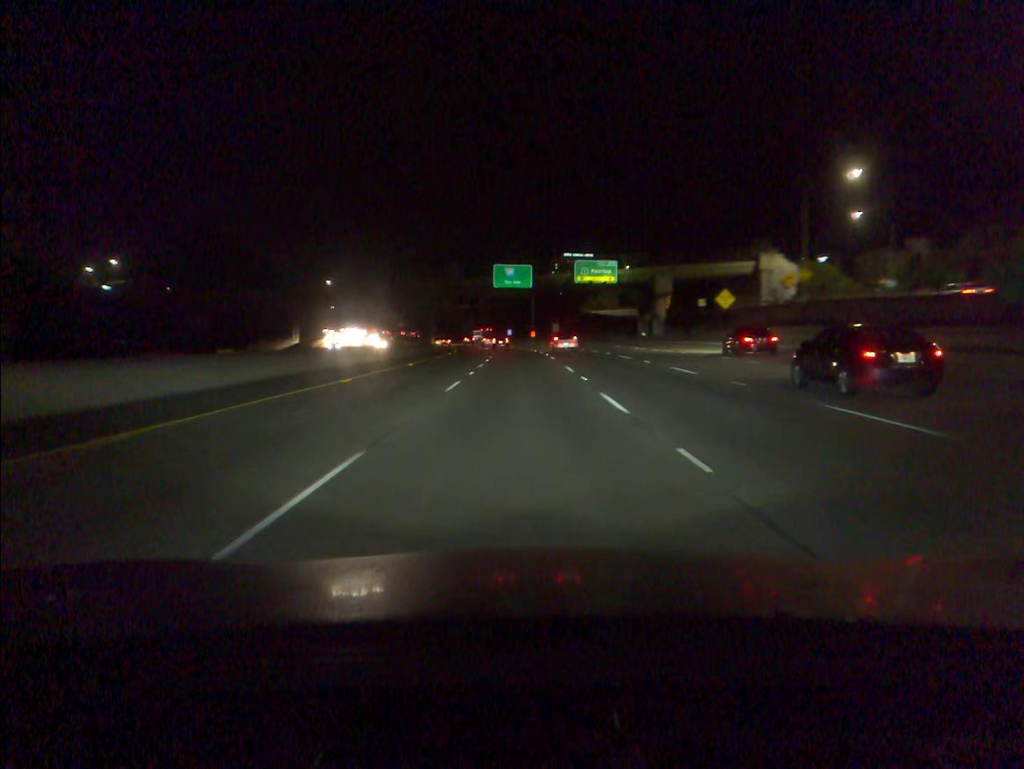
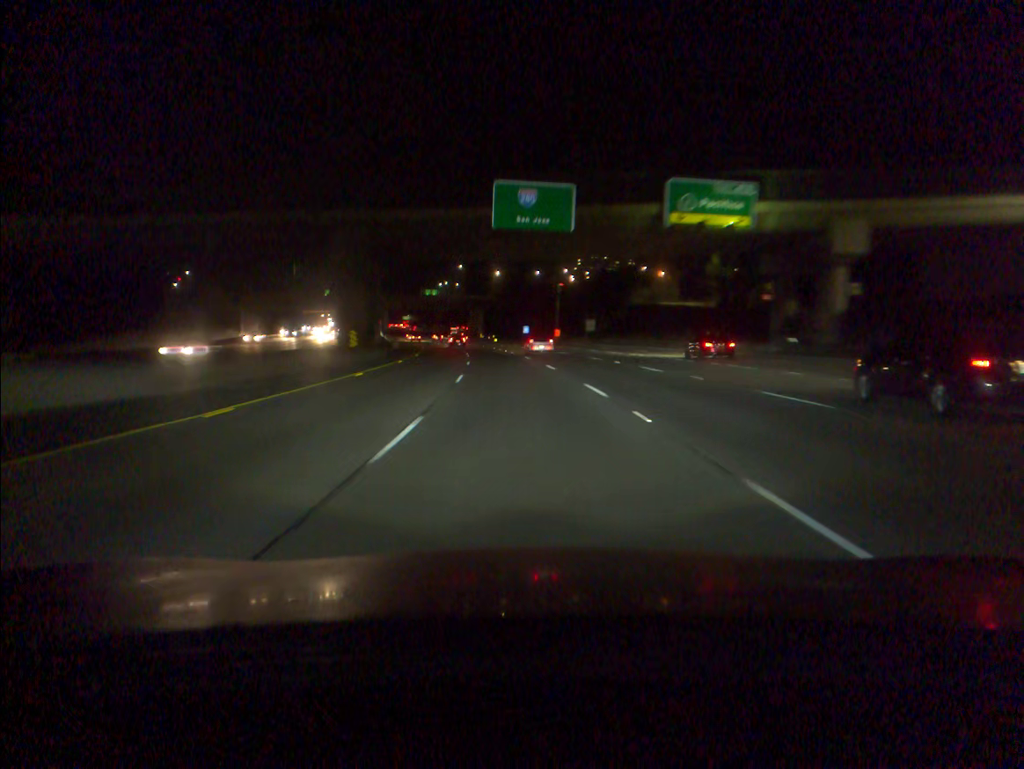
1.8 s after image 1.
(-0.4, +54.5) m; -1°
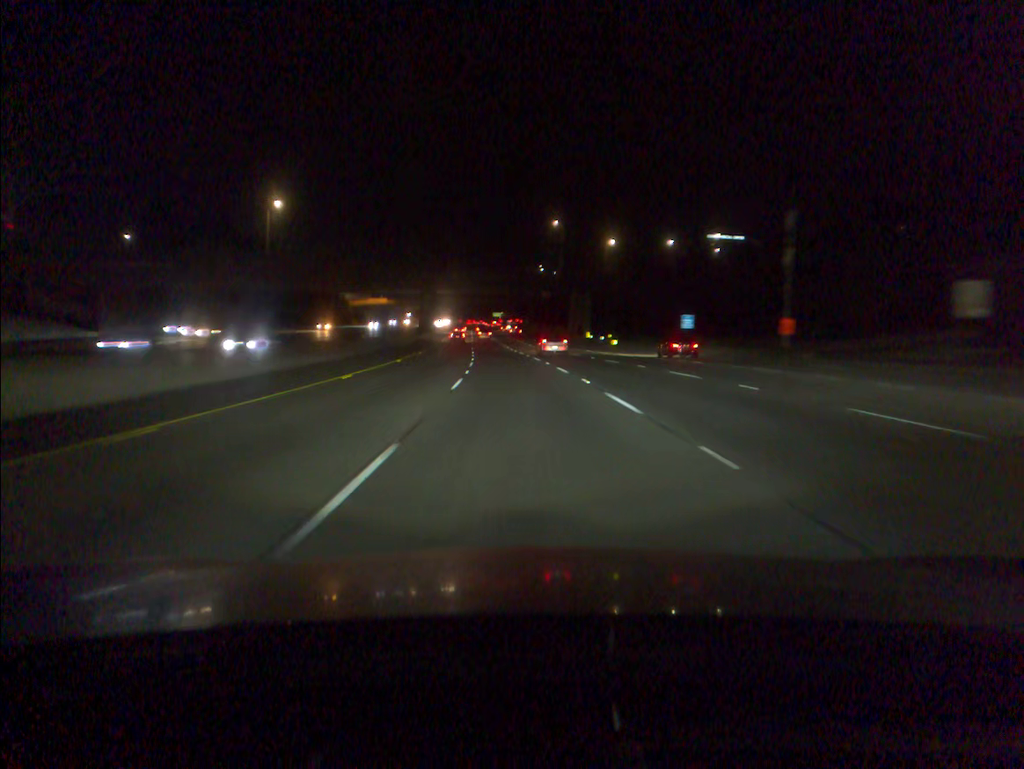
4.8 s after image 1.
(-5.6, +91.0) m; -7°
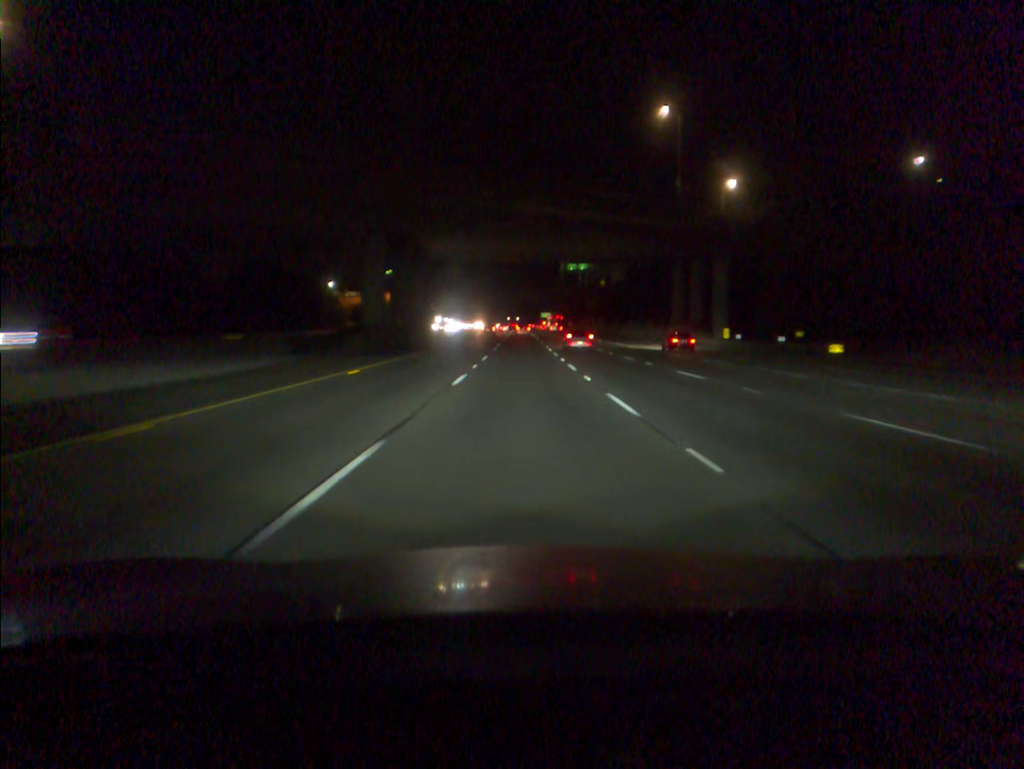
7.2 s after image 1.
(-2.8, +73.0) m; -4°
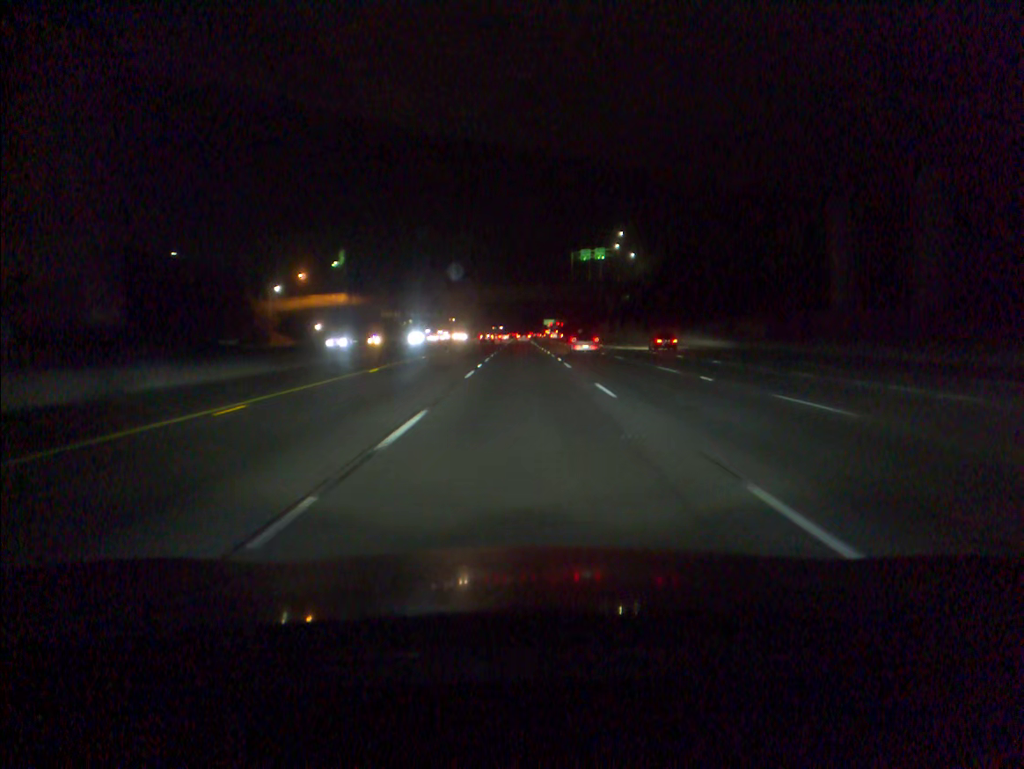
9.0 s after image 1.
(0.0, +54.4) m; 0°
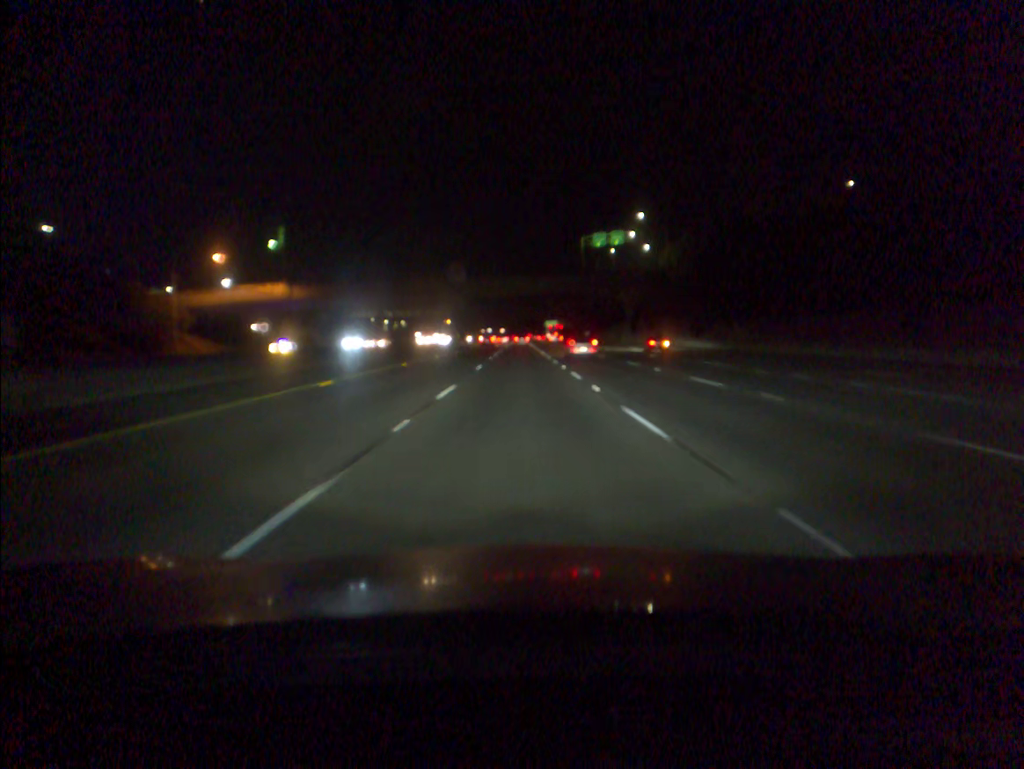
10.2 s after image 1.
(0.0, +36.1) m; 0°
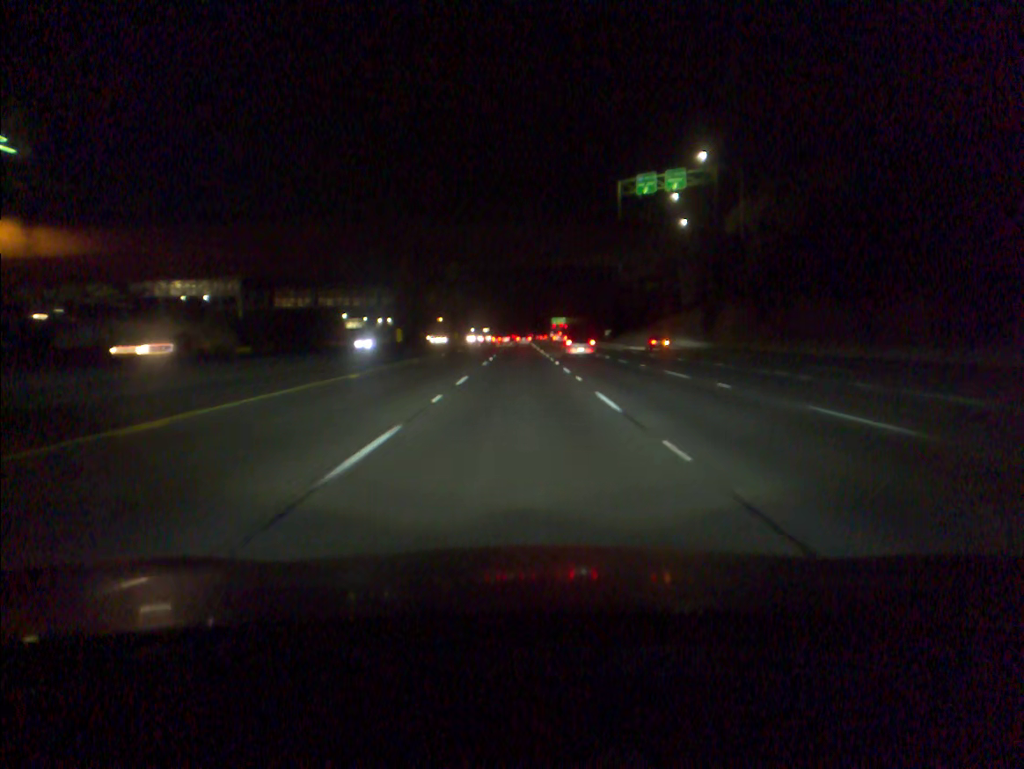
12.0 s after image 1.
(-0.1, +54.2) m; 0°
